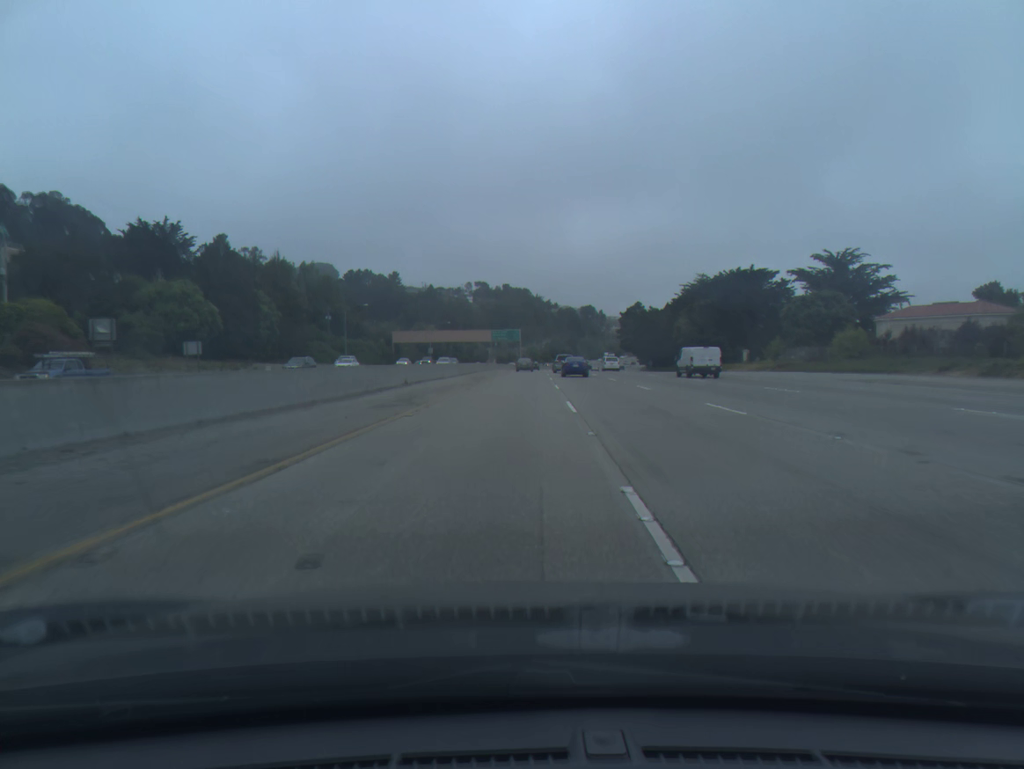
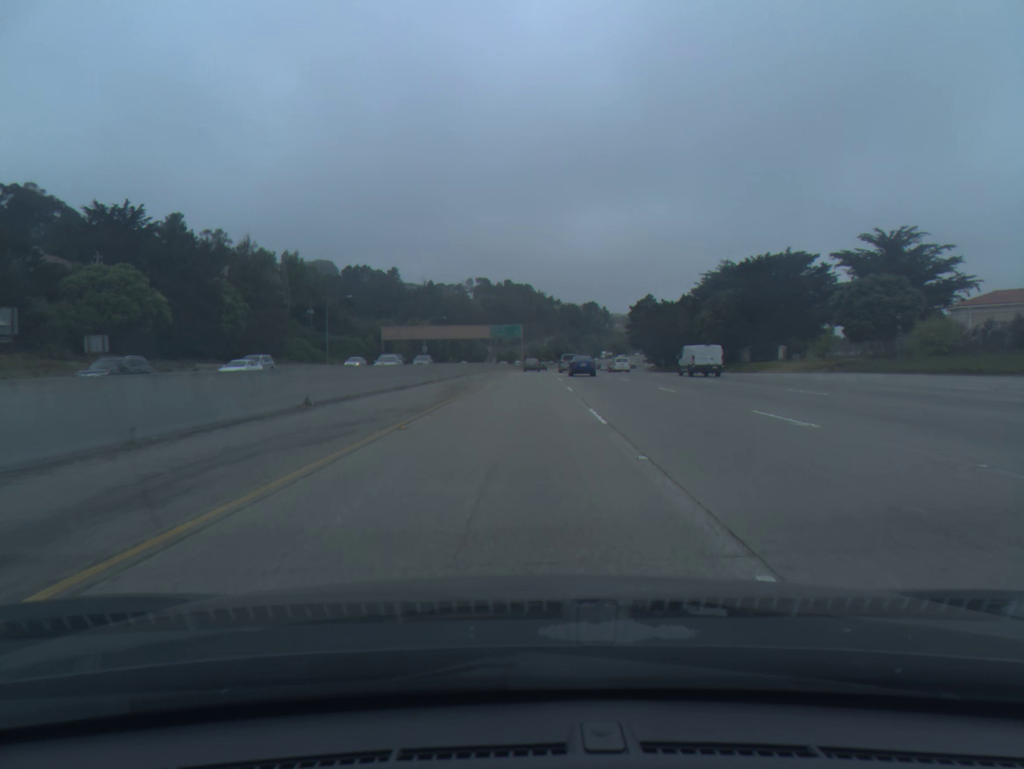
(0.0, +17.5) m; 0°
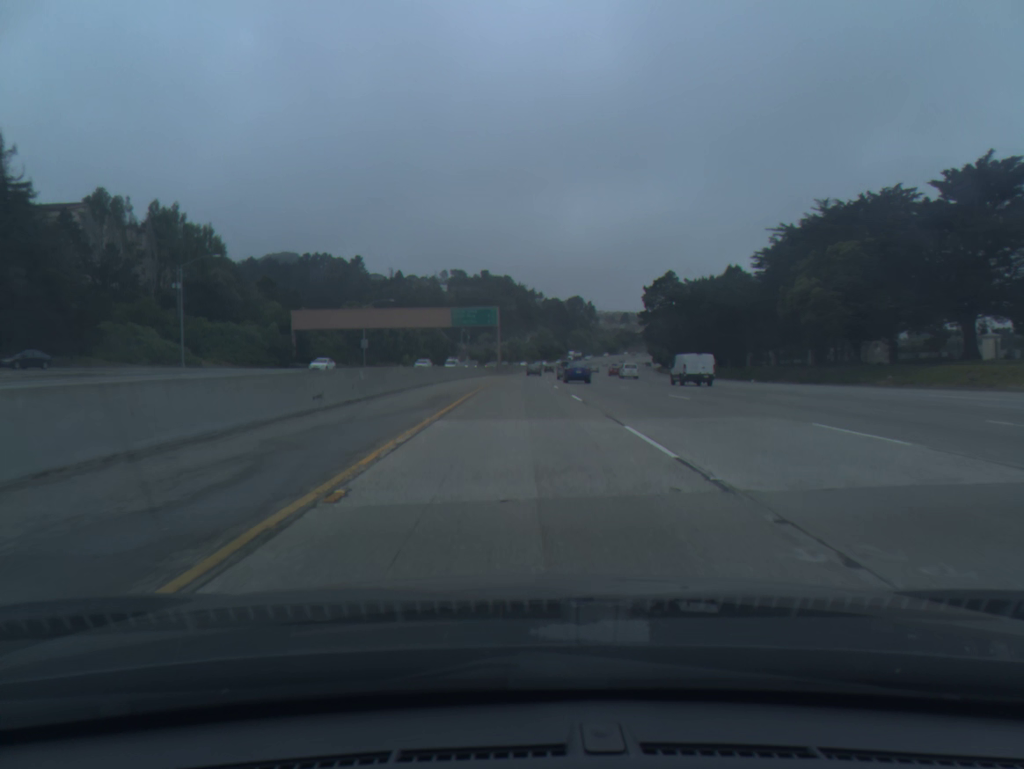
(+0.6, +53.1) m; +2°
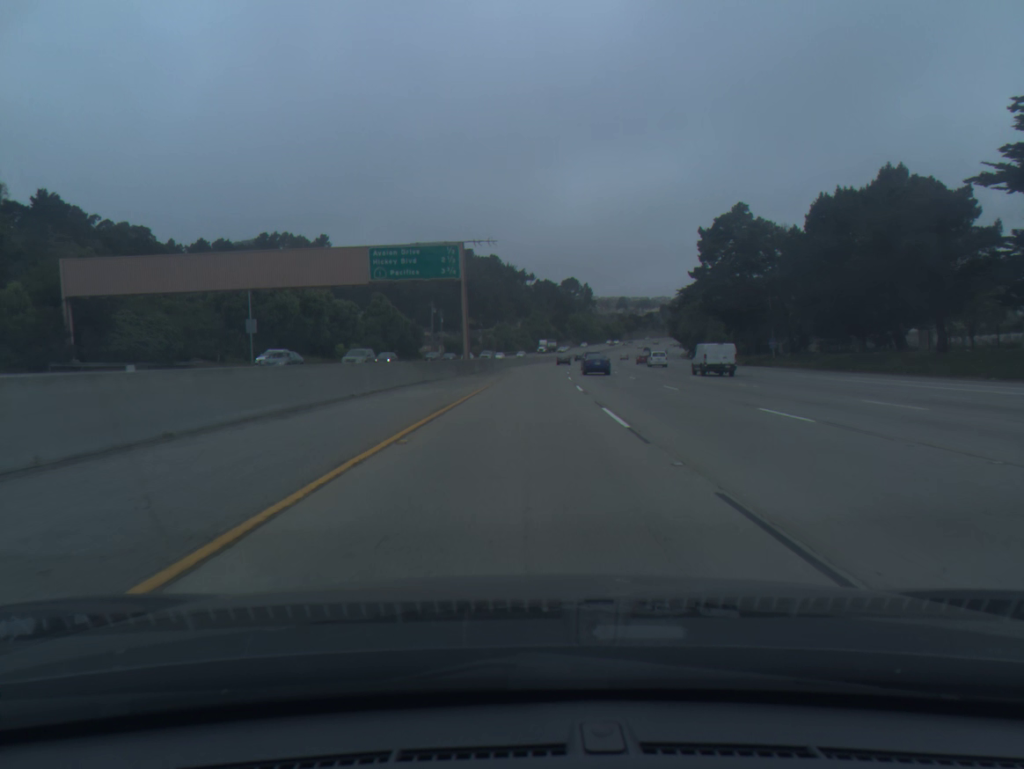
(+0.3, +54.4) m; +1°
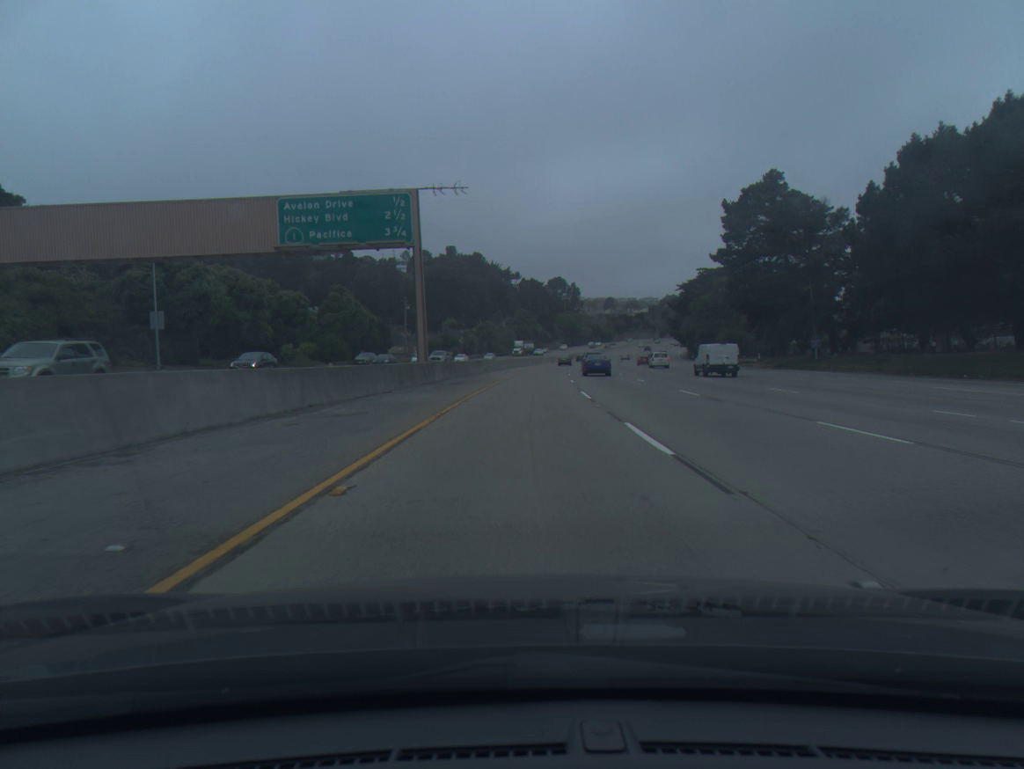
(+0.1, +18.5) m; +1°
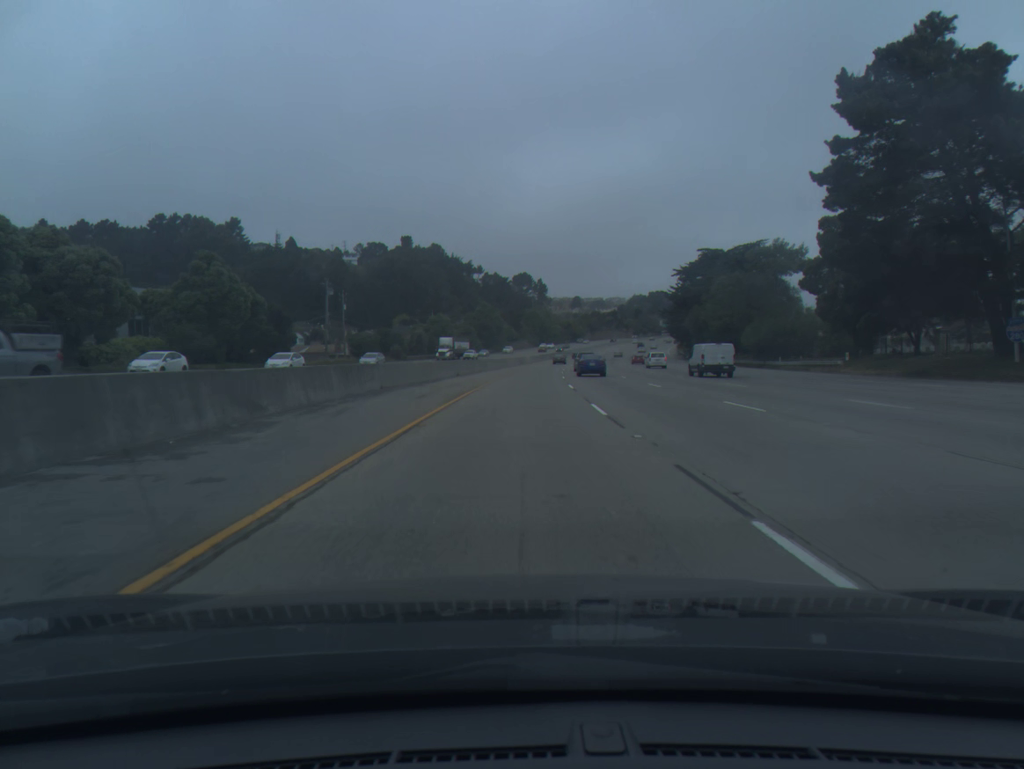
(+0.8, +37.4) m; +2°
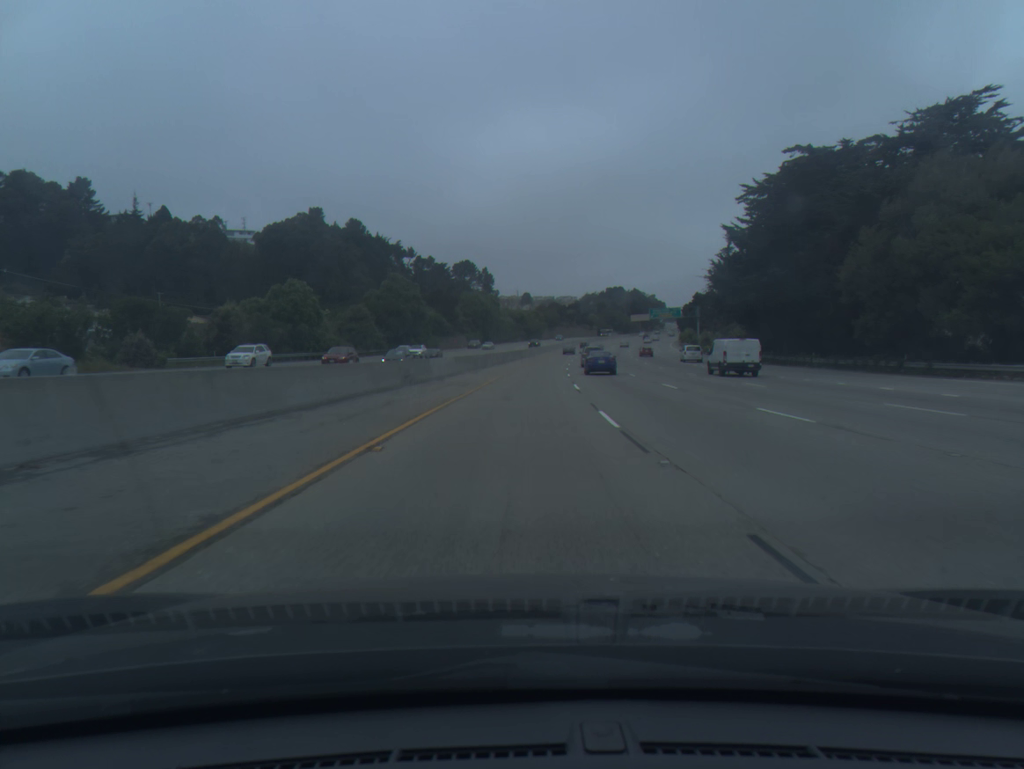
(+2.8, +76.3) m; +4°
